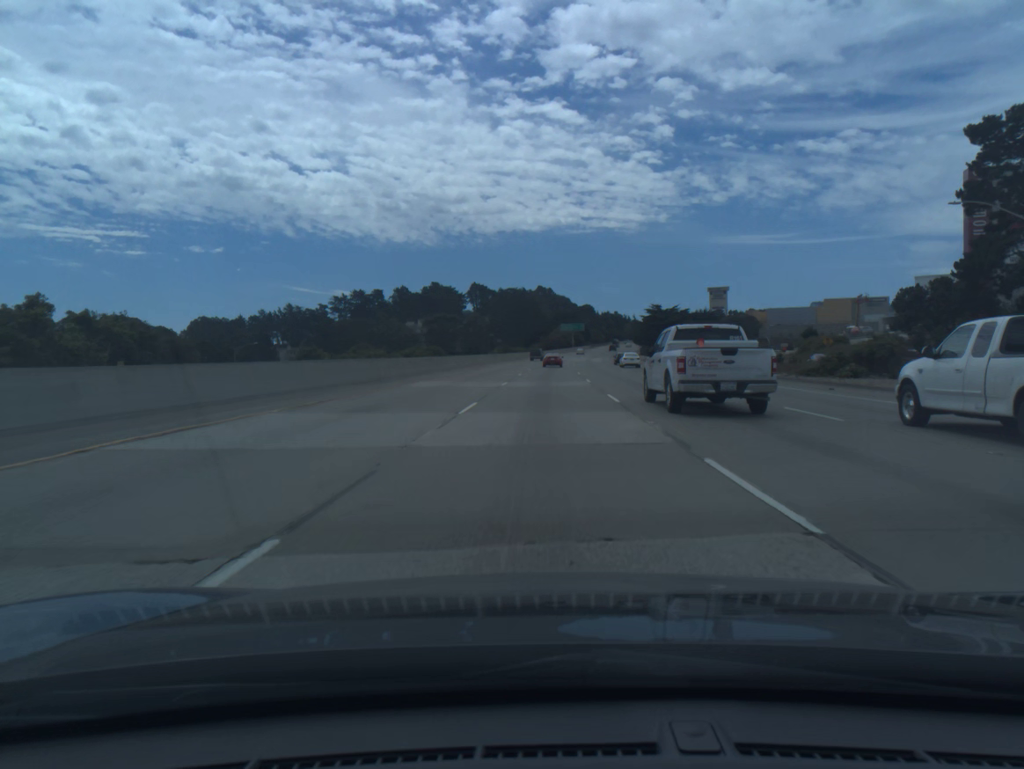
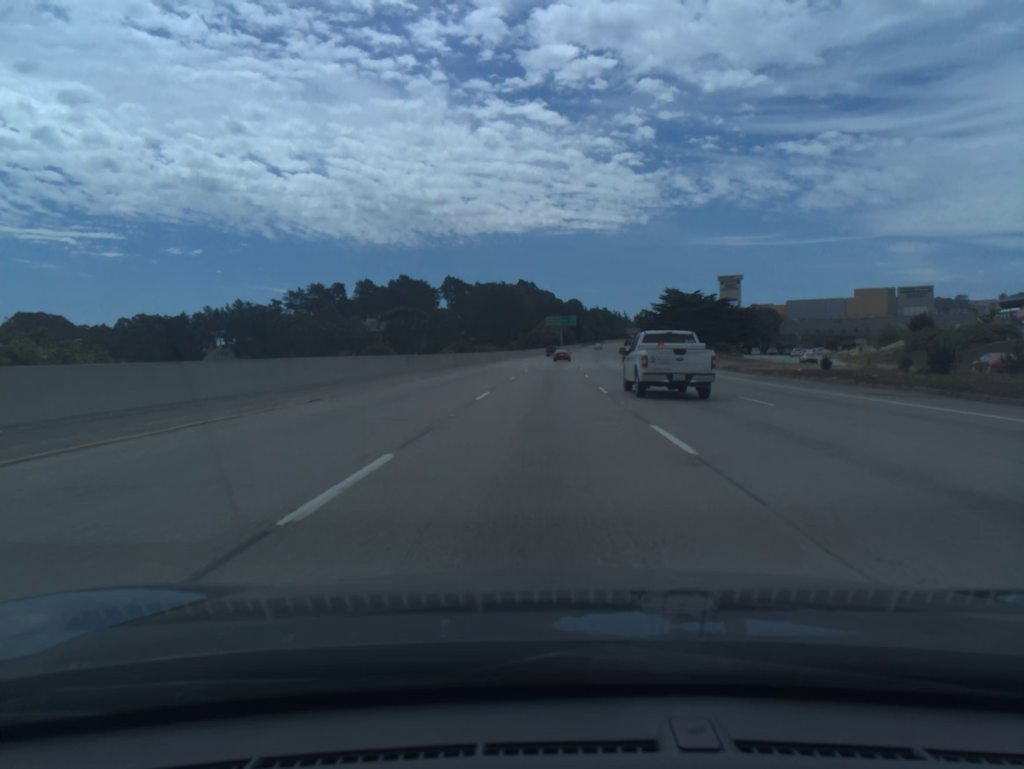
(+0.7, +54.6) m; +1°
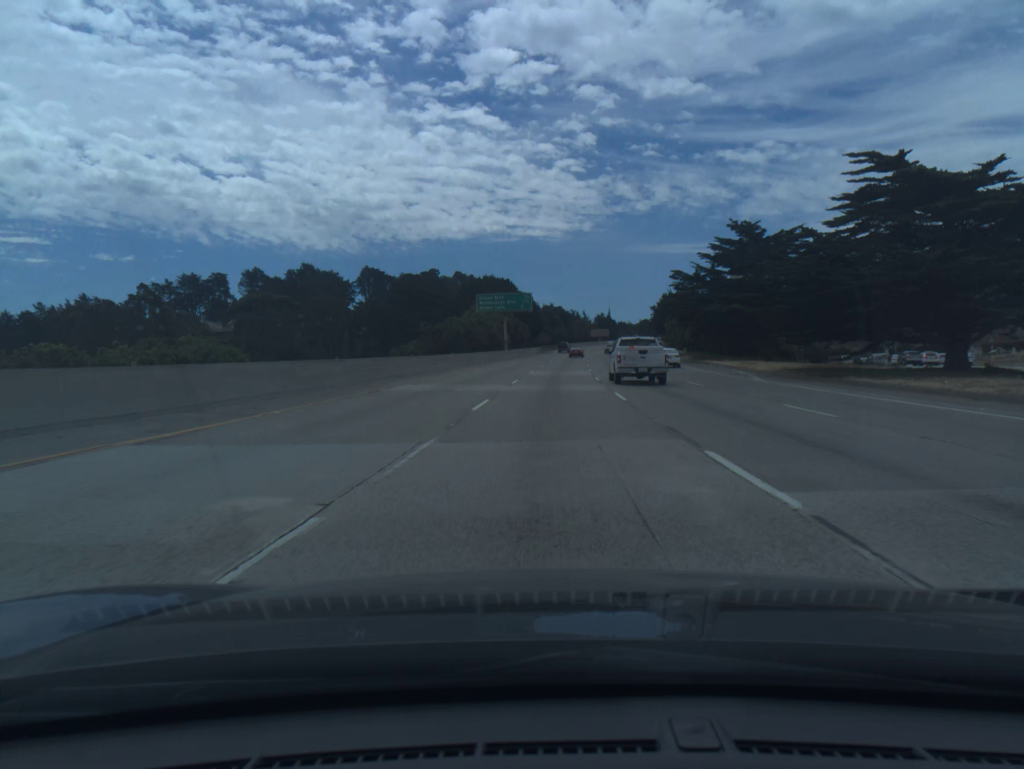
(+2.8, +91.2) m; +4°
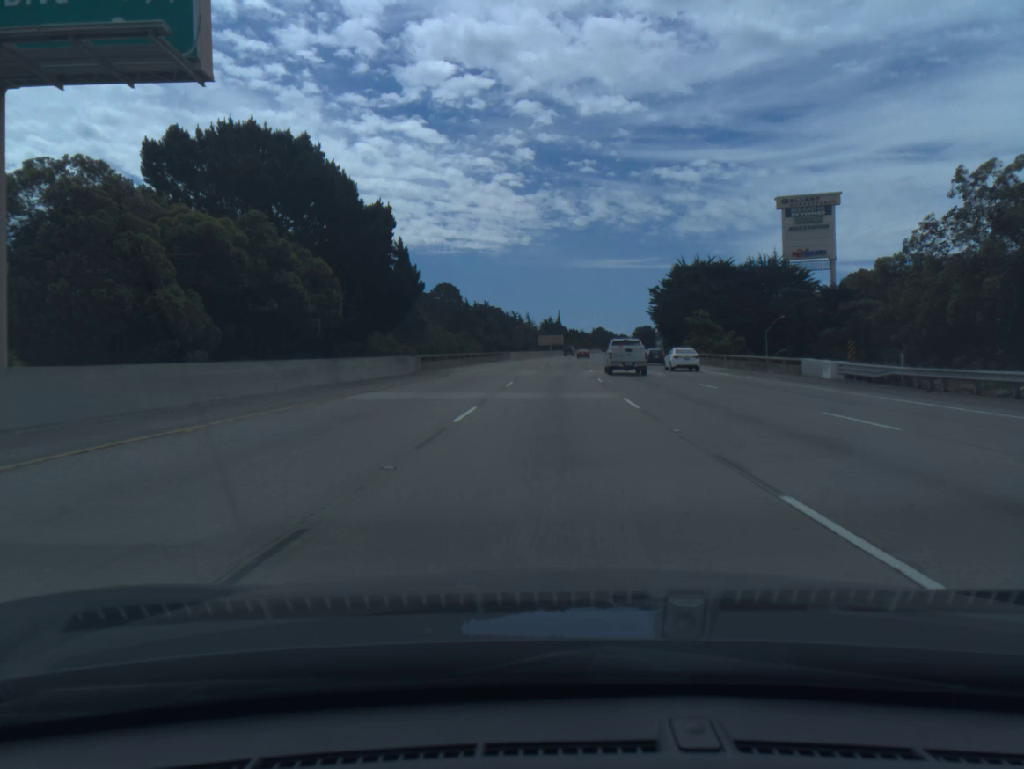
(+3.4, +91.0) m; +4°
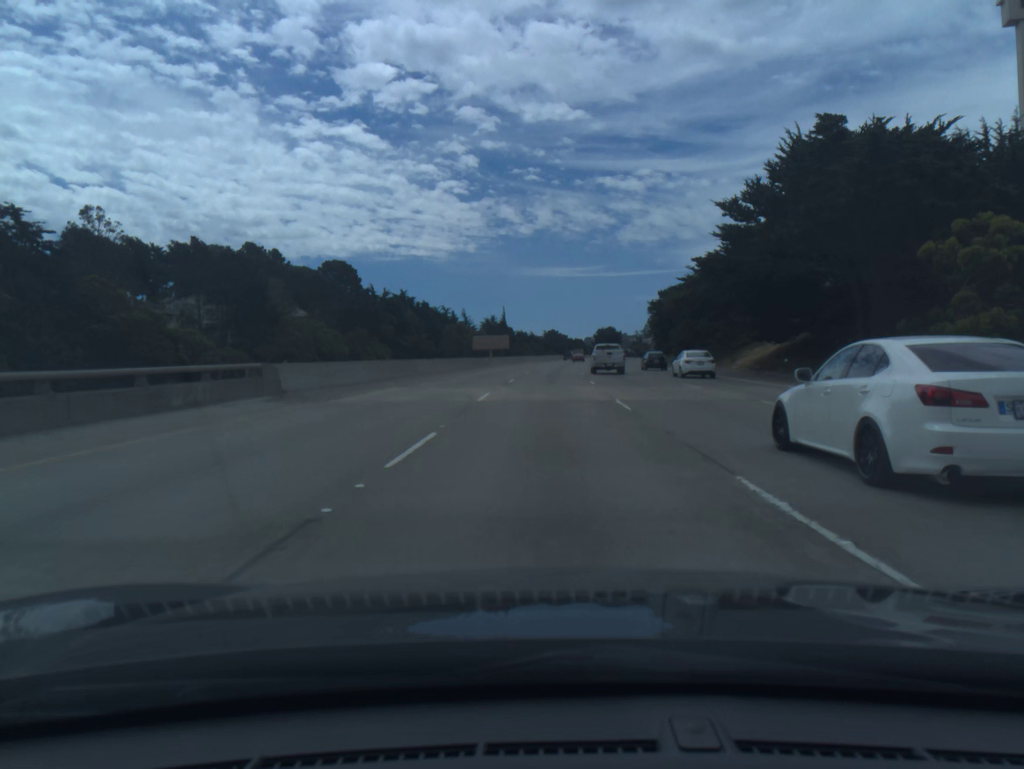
(+2.4, +72.4) m; +4°
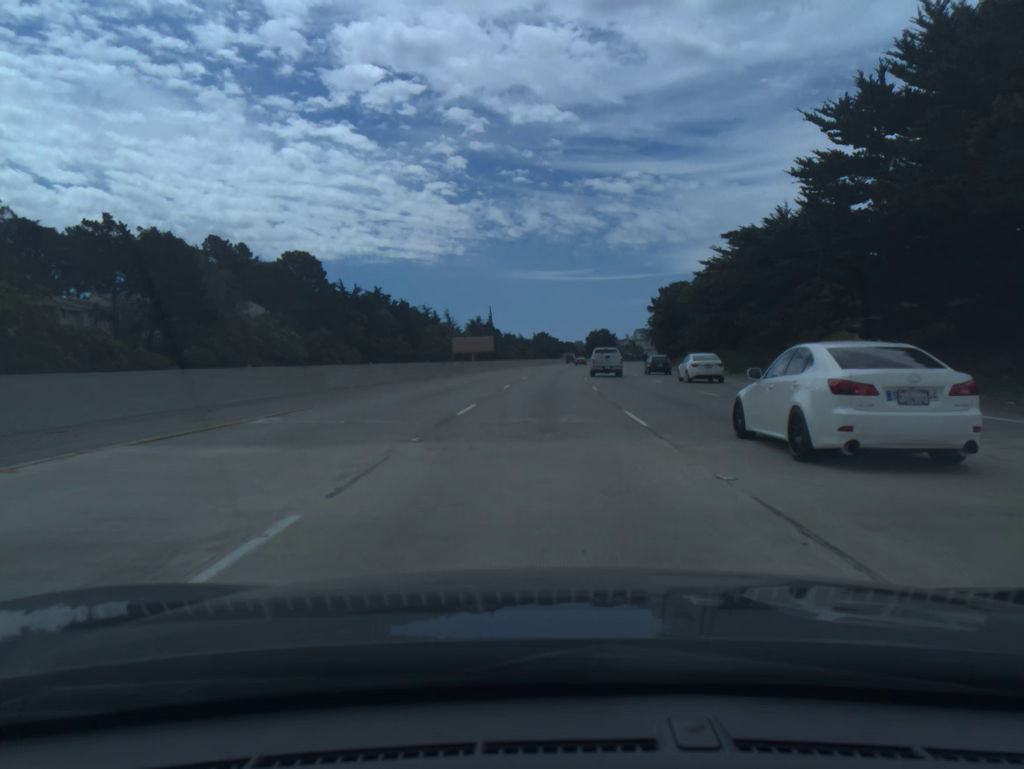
(+0.1, +18.1) m; +1°
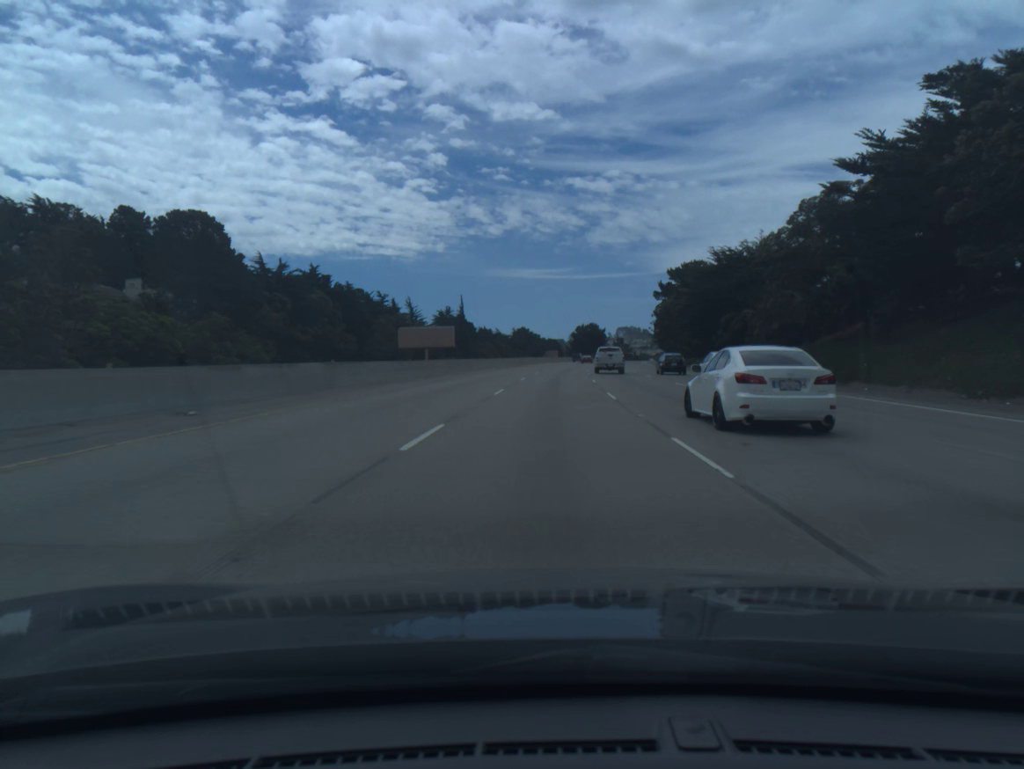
(+0.4, +36.1) m; +1°
